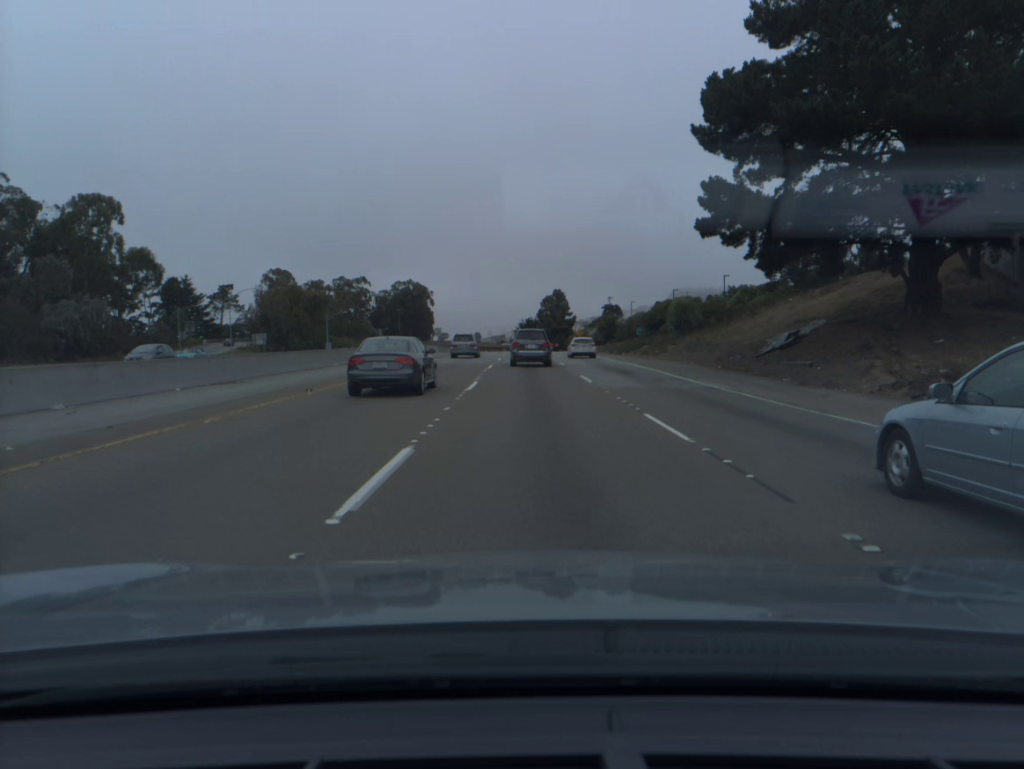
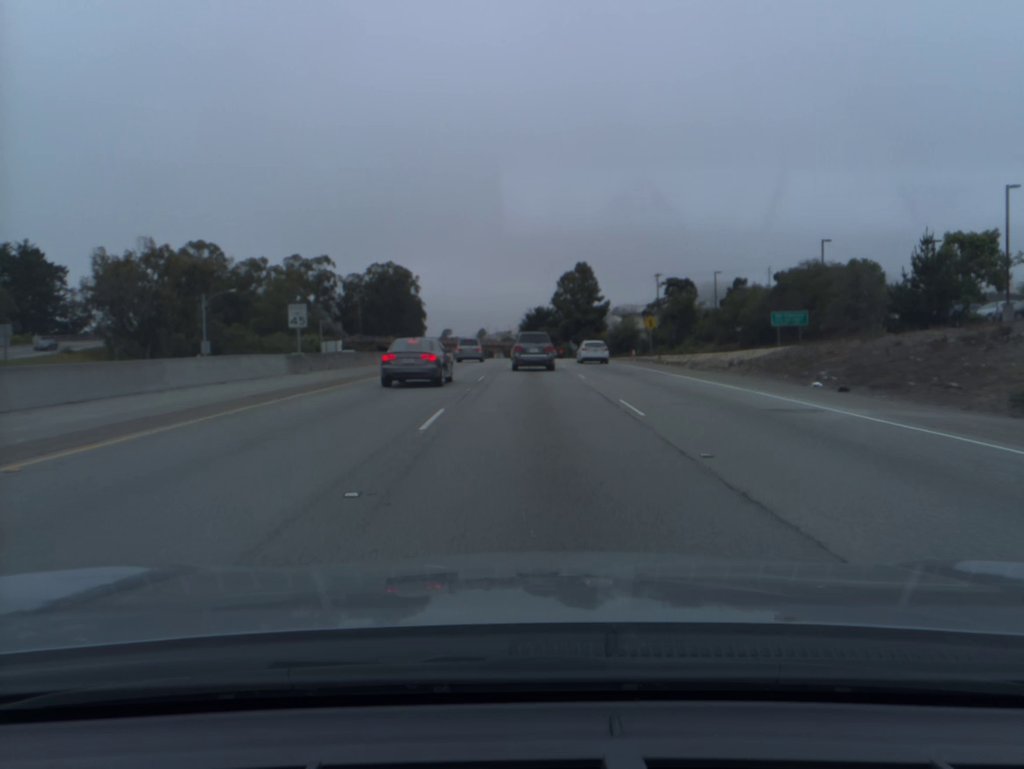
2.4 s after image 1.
(-0.2, +69.2) m; 0°
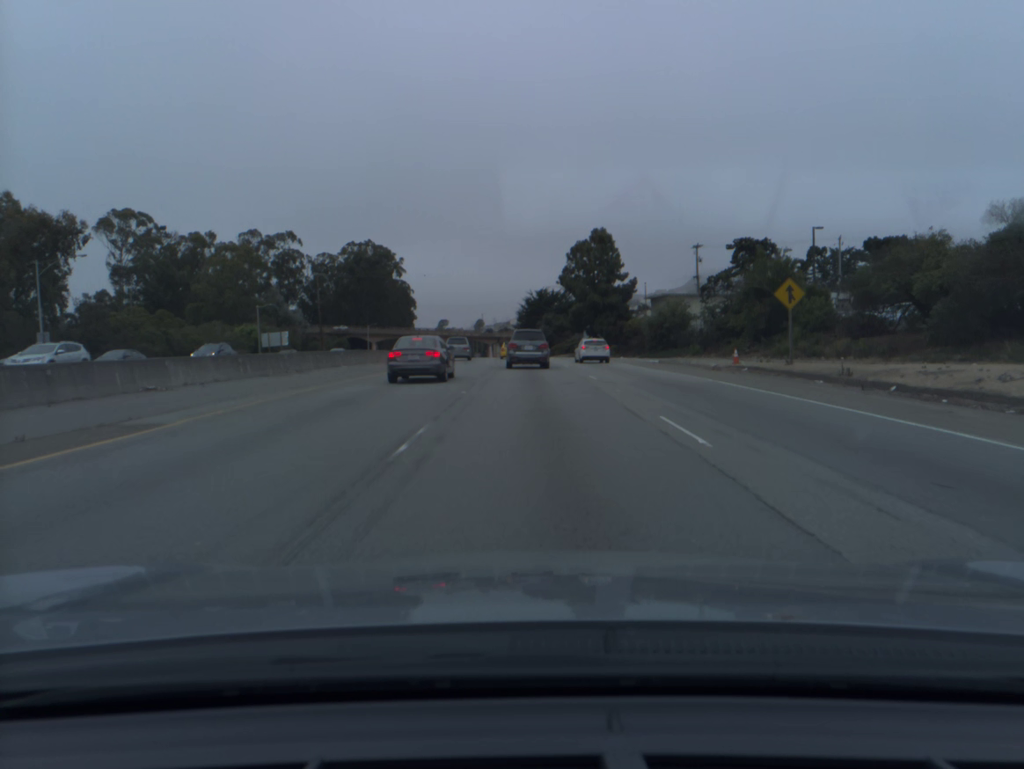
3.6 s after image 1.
(0.0, +33.2) m; 0°
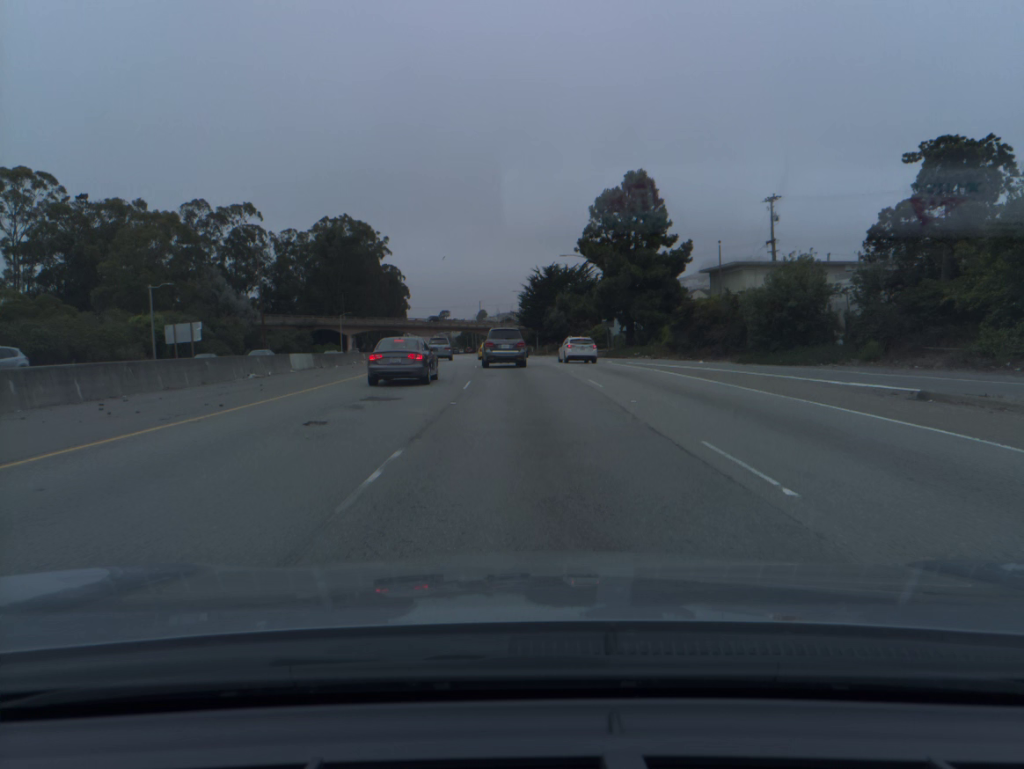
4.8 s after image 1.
(0.0, +32.4) m; 0°
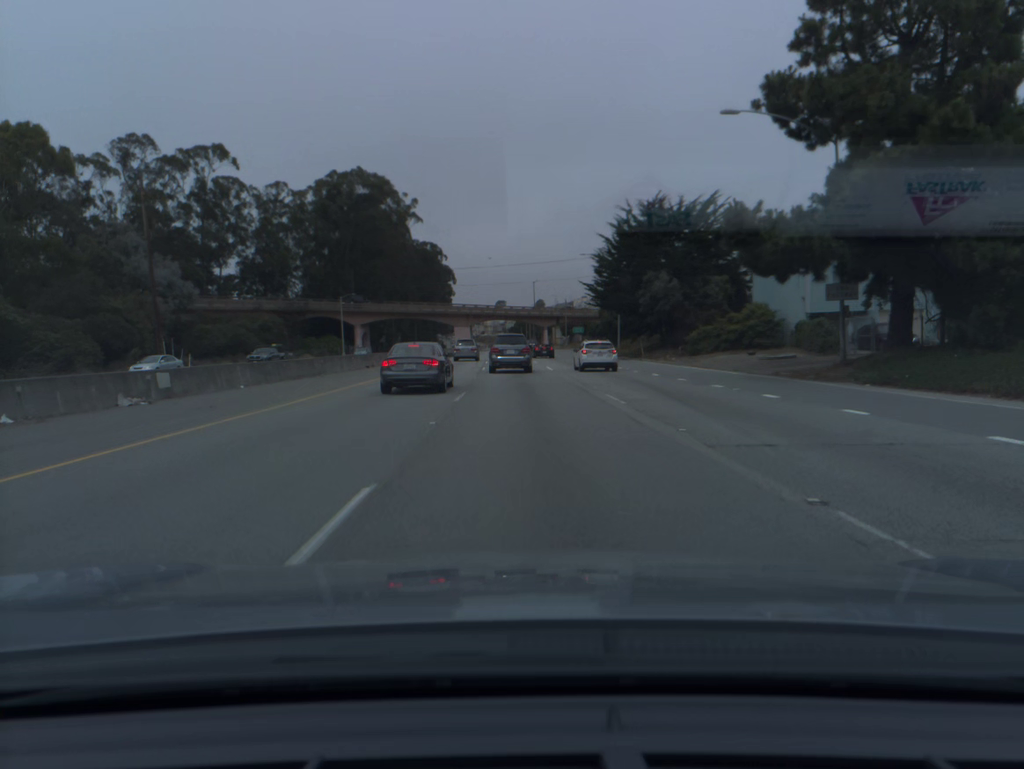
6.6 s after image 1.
(-1.6, +47.5) m; -4°
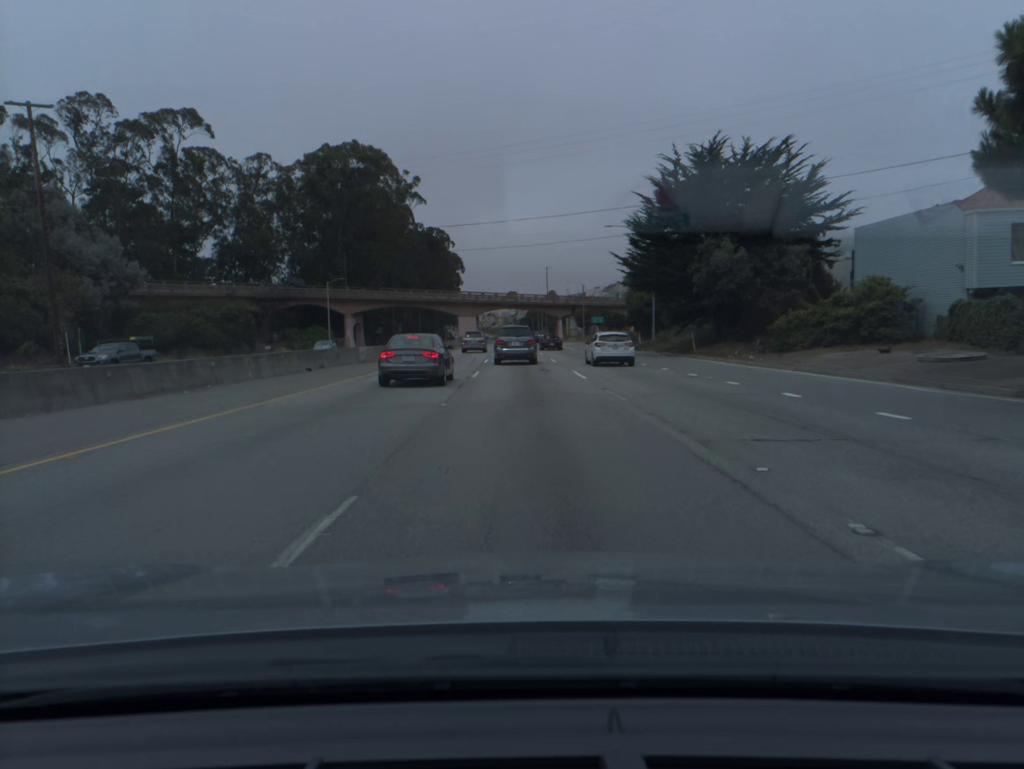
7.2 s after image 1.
(-0.2, +15.7) m; -1°
